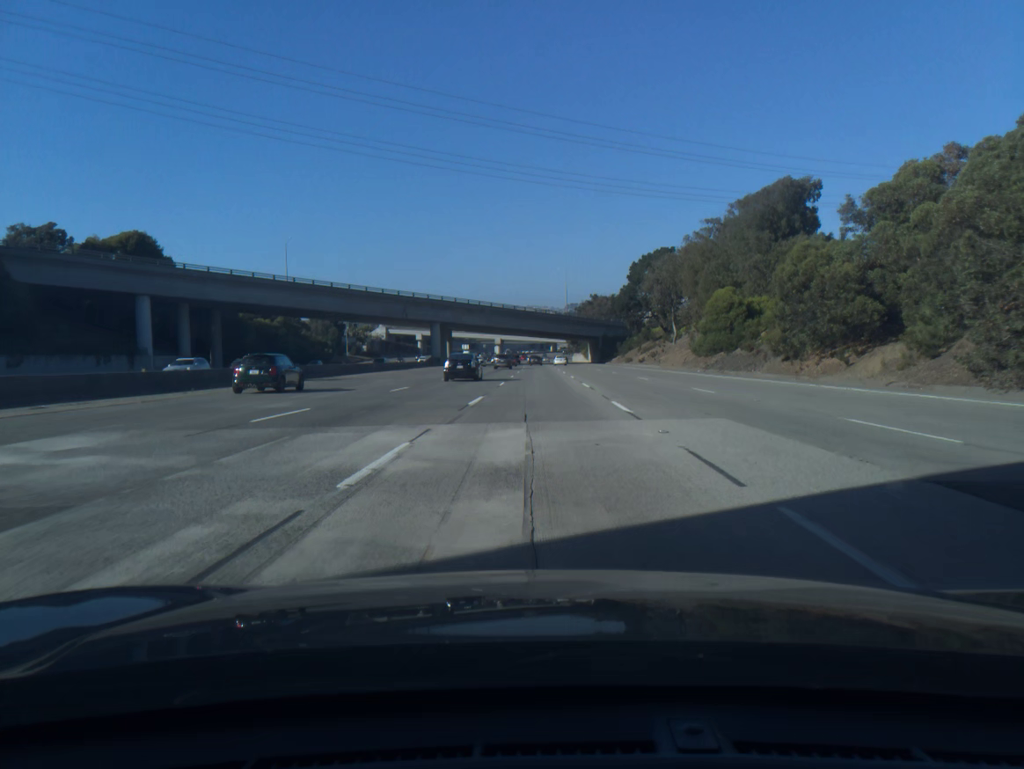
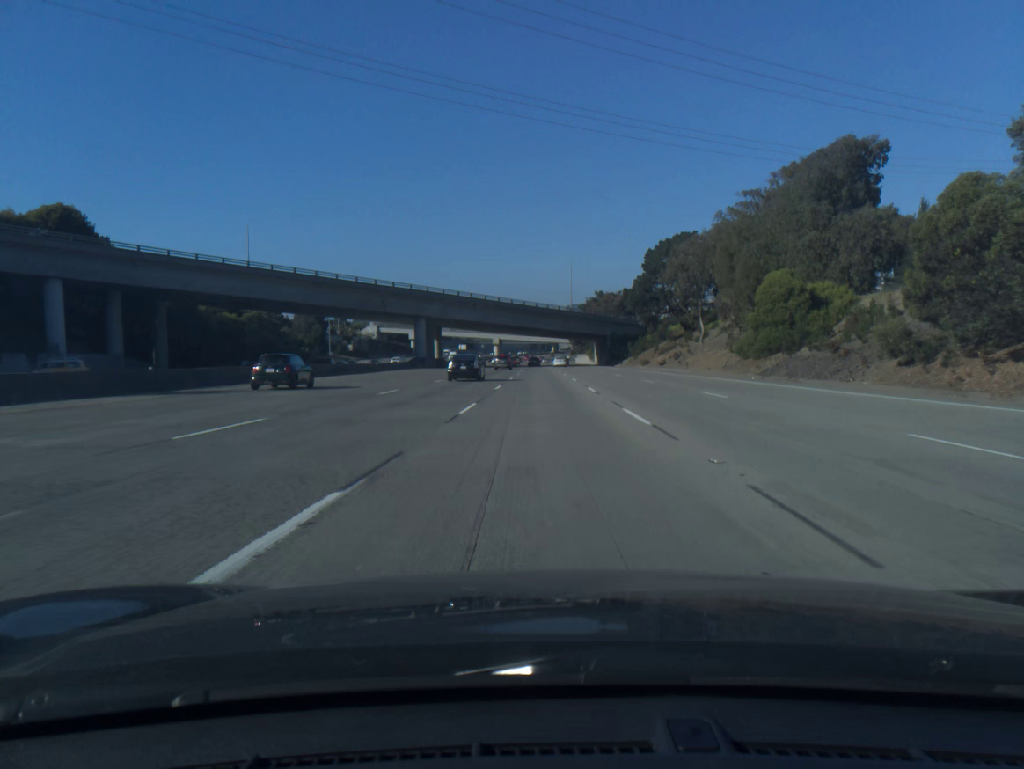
(0.0, +16.9) m; 0°
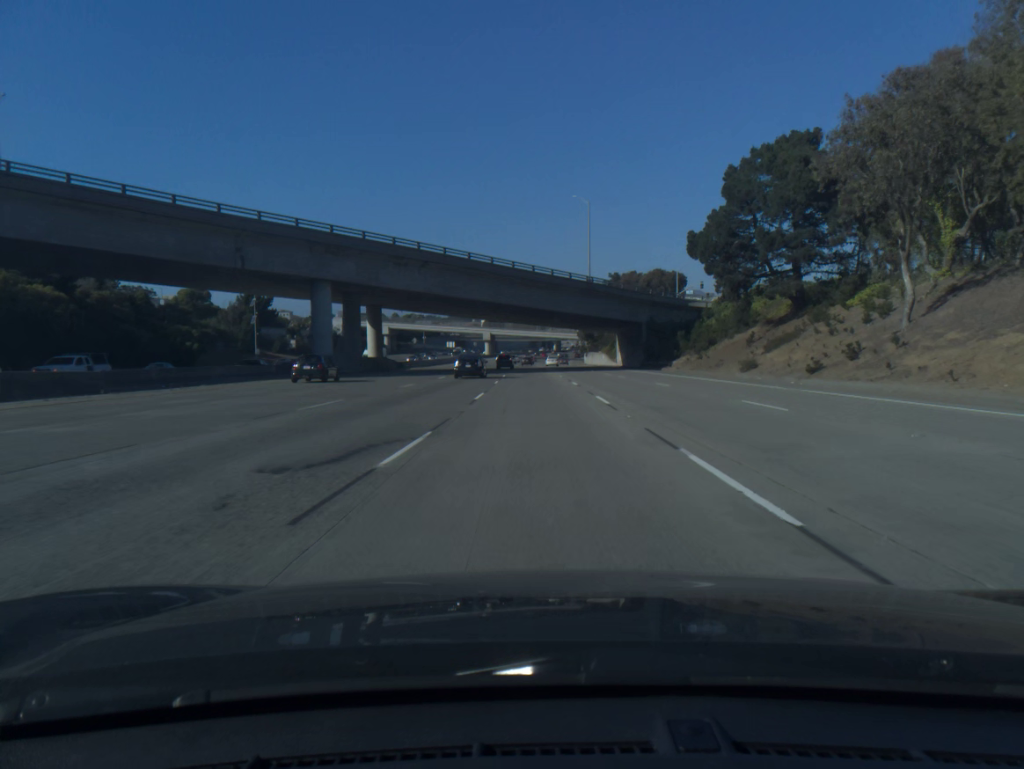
(0.0, +50.9) m; 0°
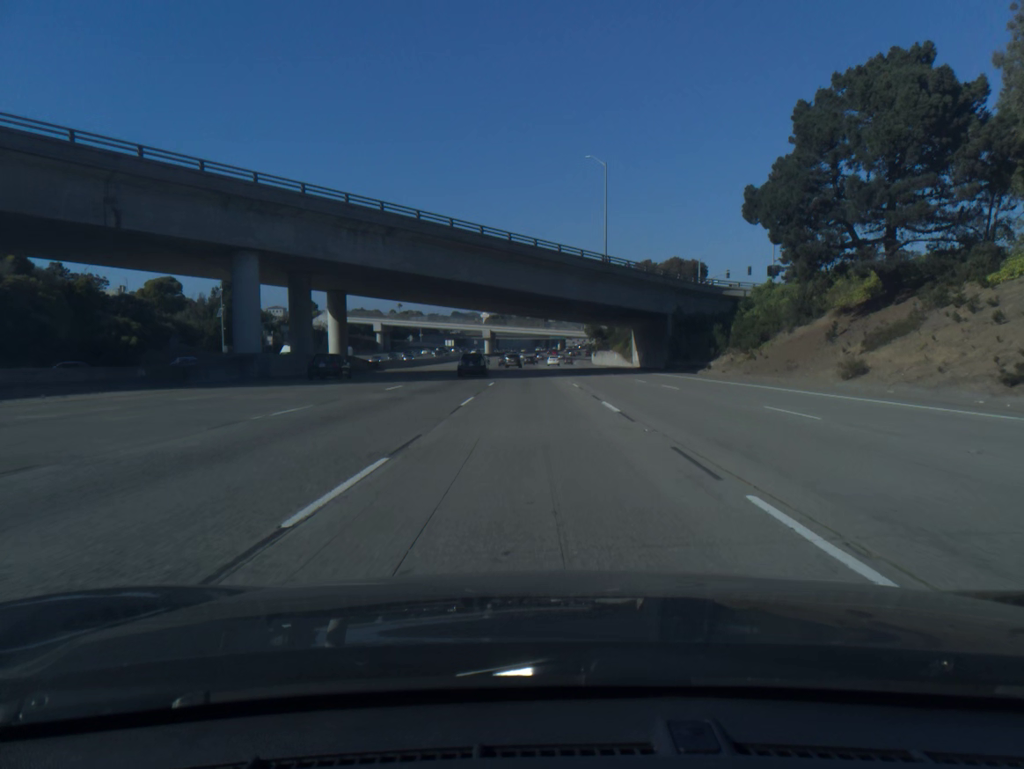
(0.0, +17.0) m; 0°
